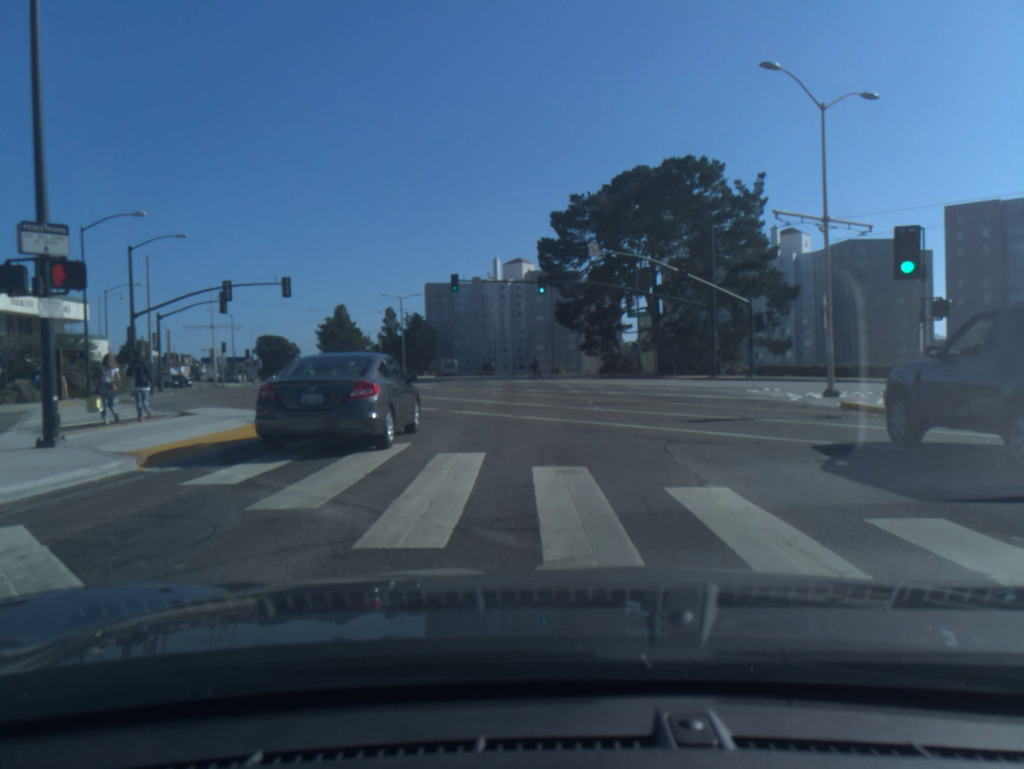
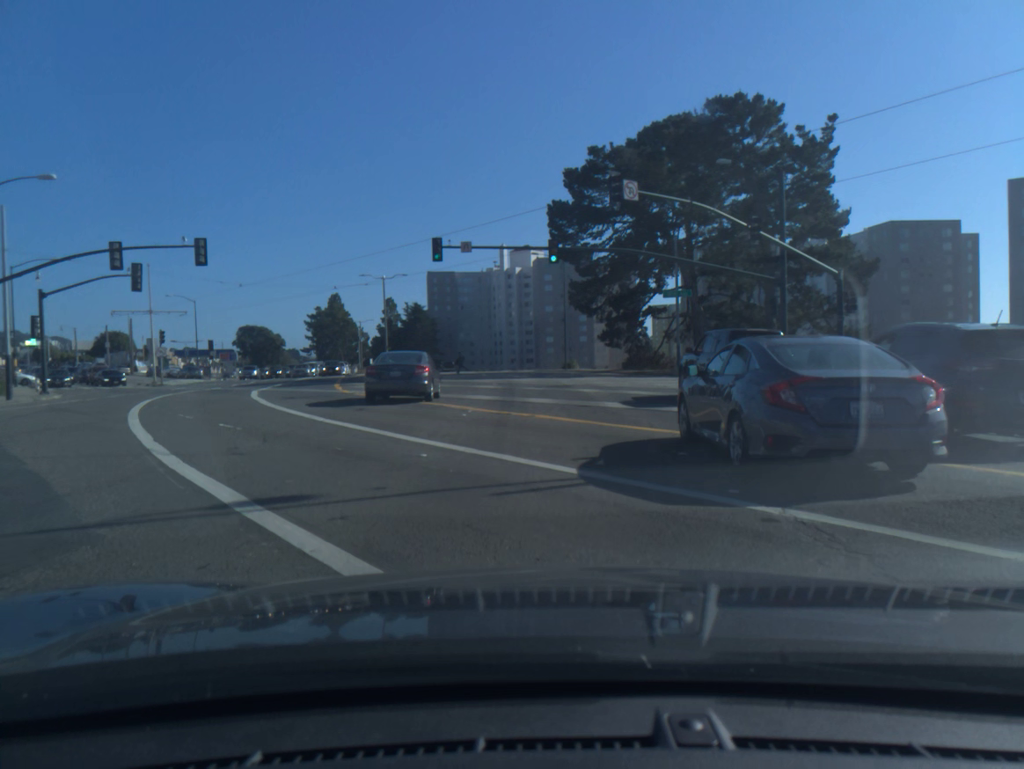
(-0.1, +14.2) m; -1°
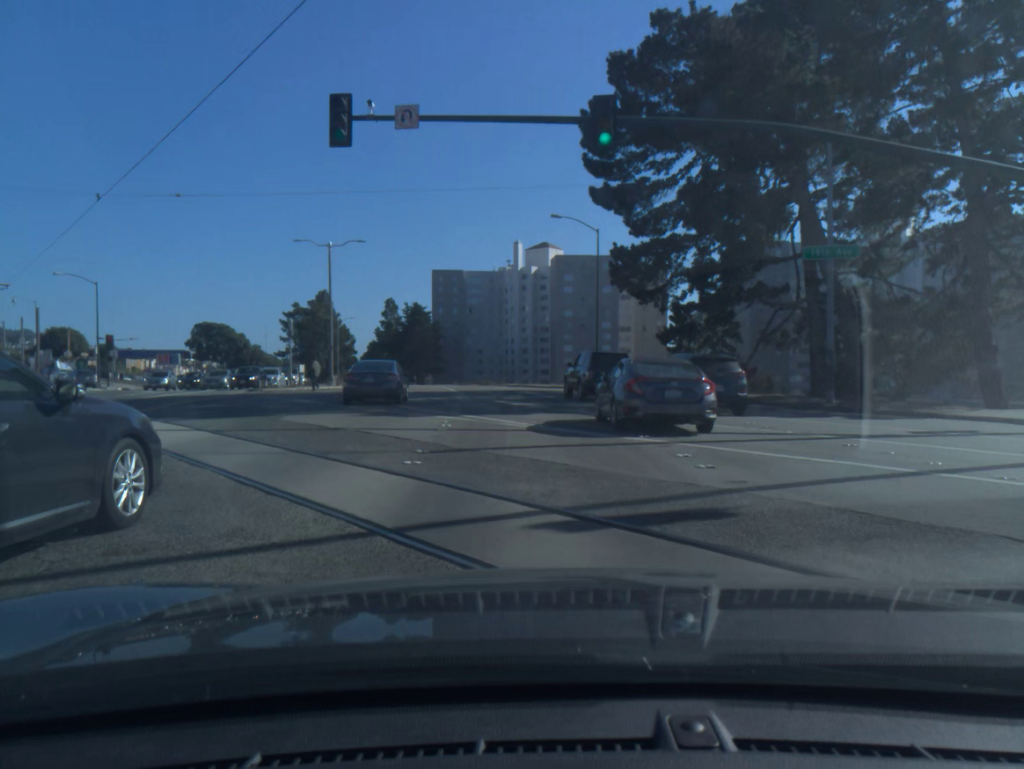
(-0.3, +24.1) m; -2°
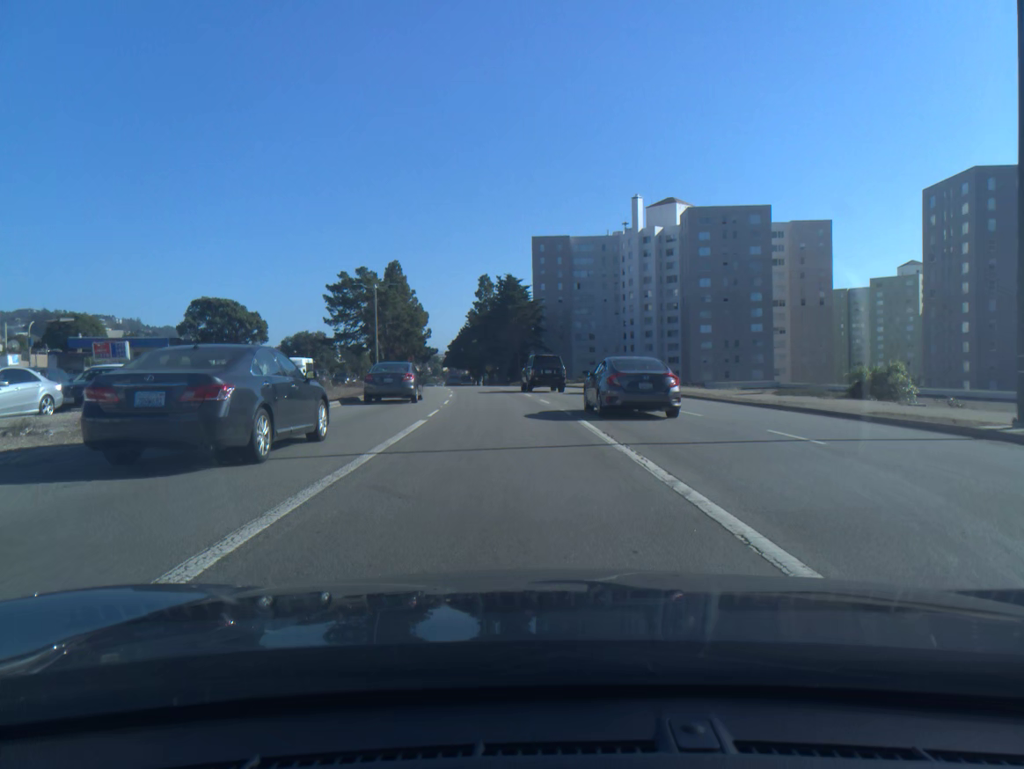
(-1.8, +39.5) m; -8°
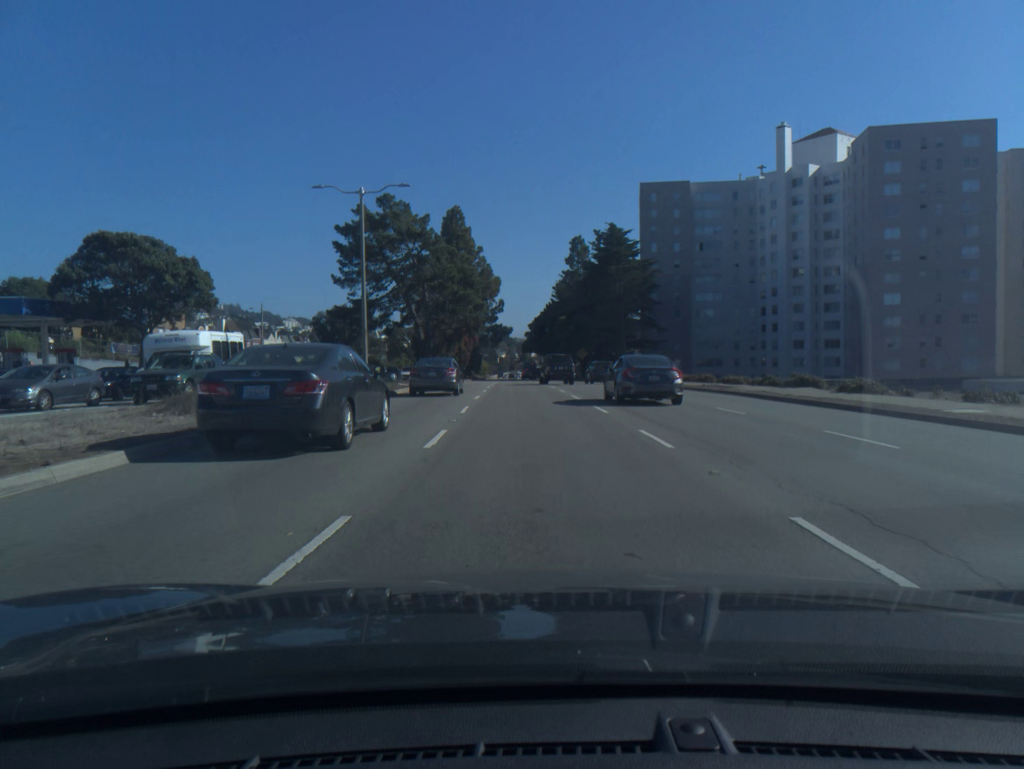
(-2.5, +37.3) m; -6°
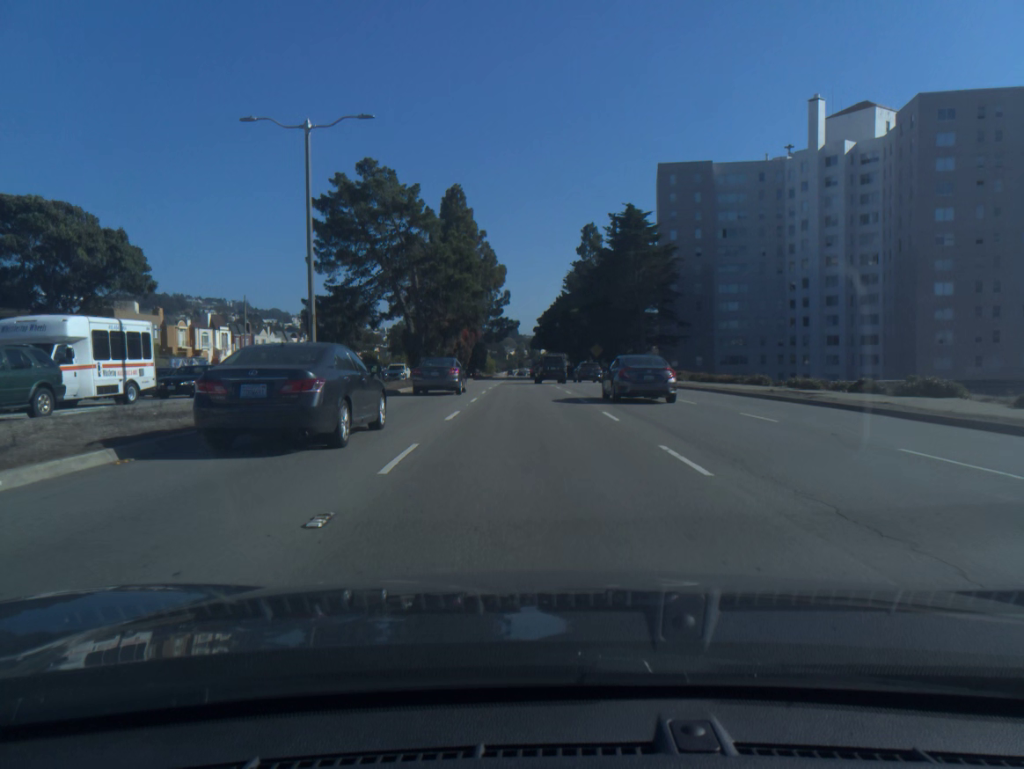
(-0.1, +10.0) m; -1°
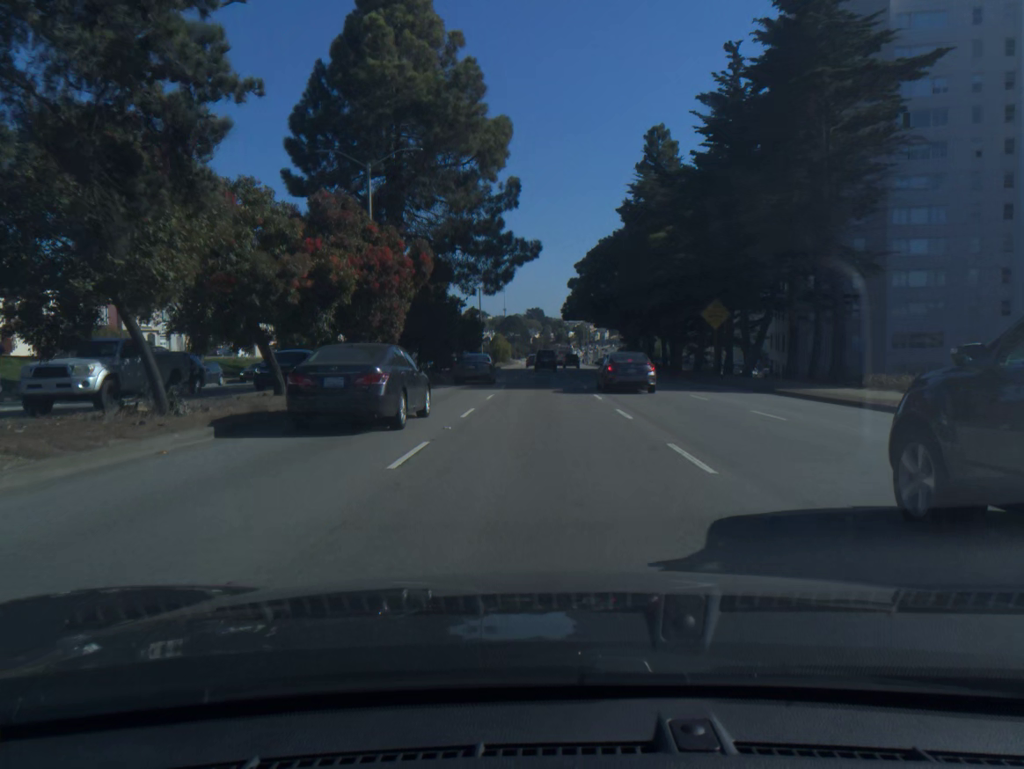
(-1.0, +51.7) m; -2°
